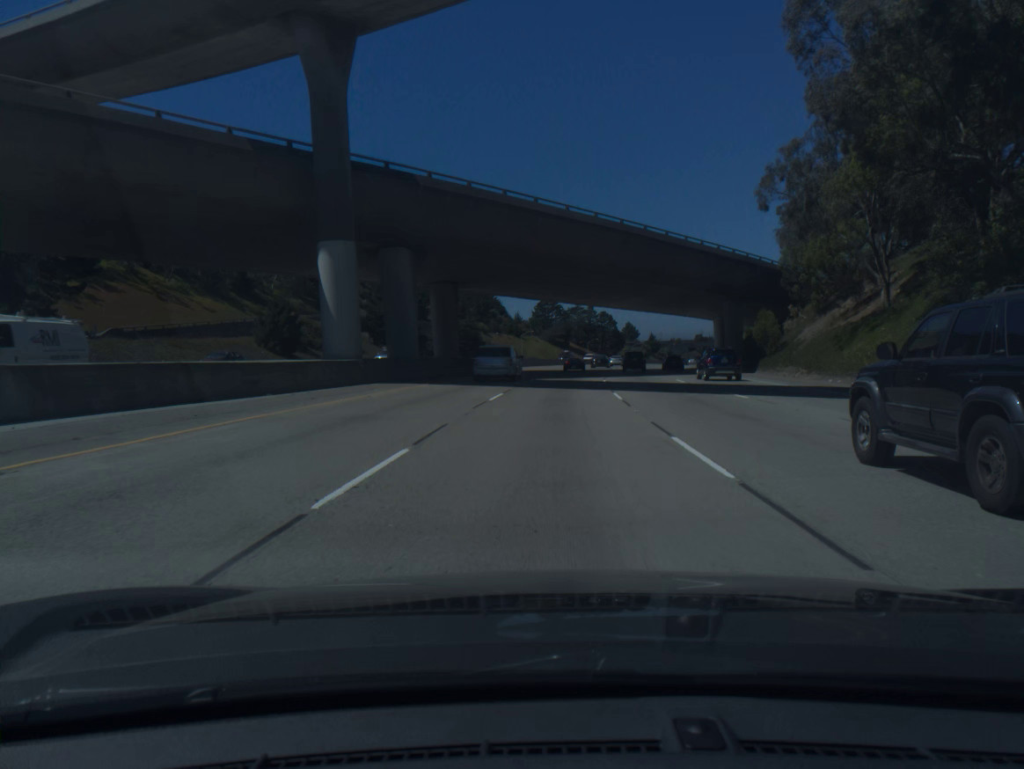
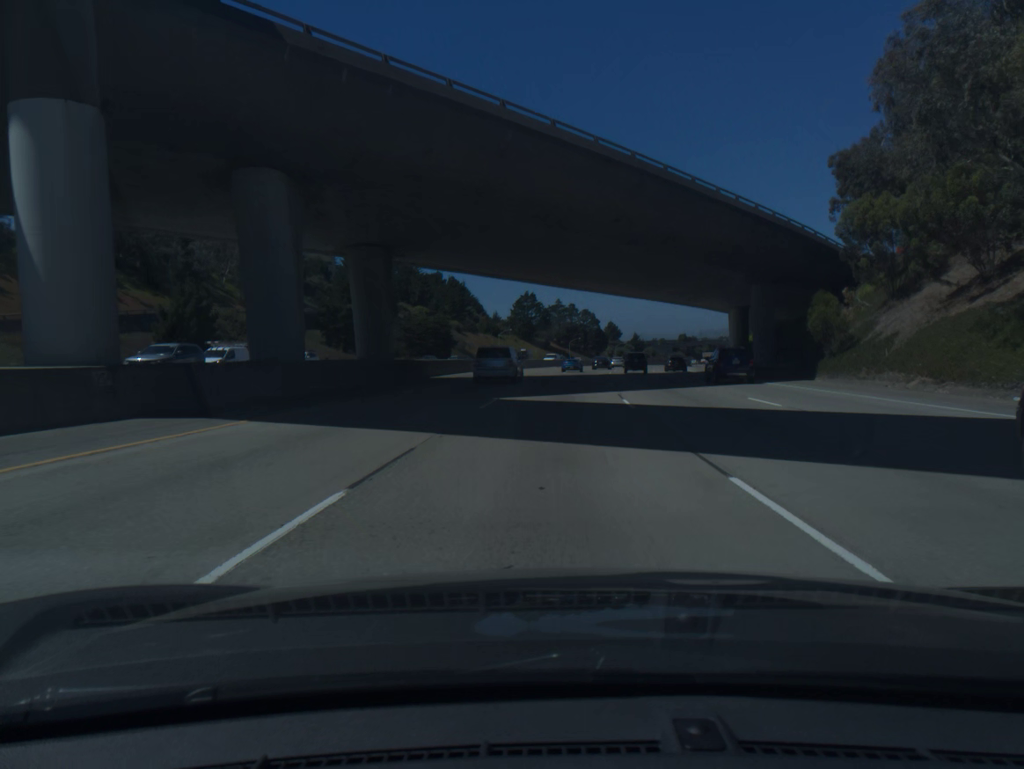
(+0.2, +17.9) m; +1°
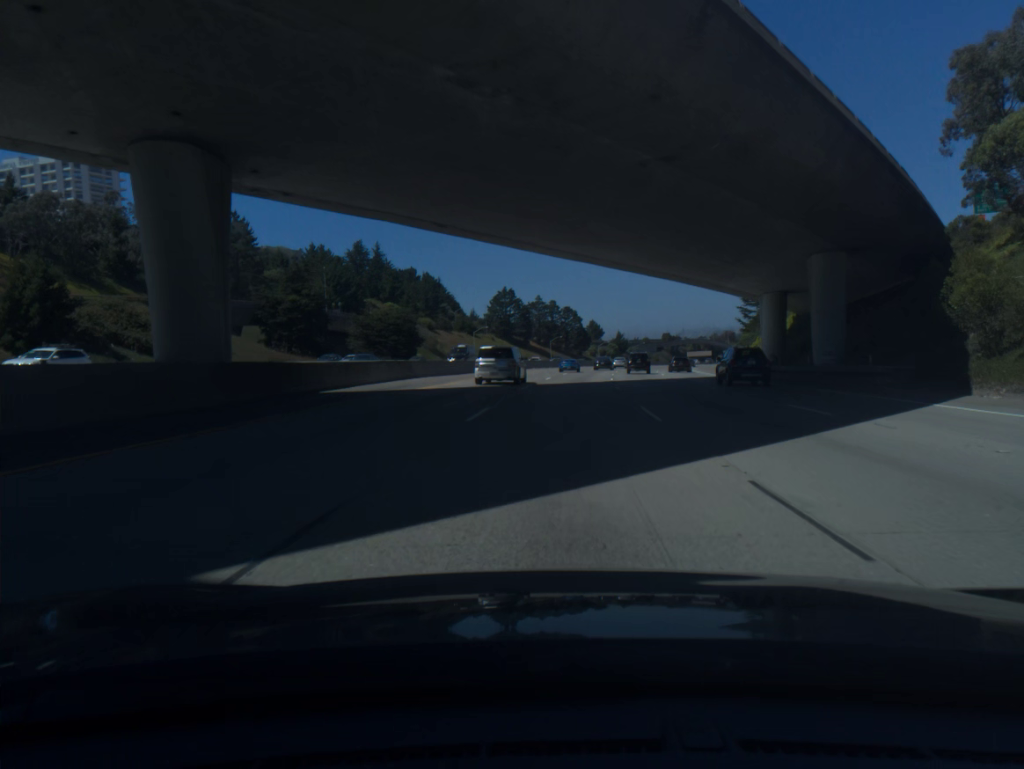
(+0.2, +17.9) m; +1°
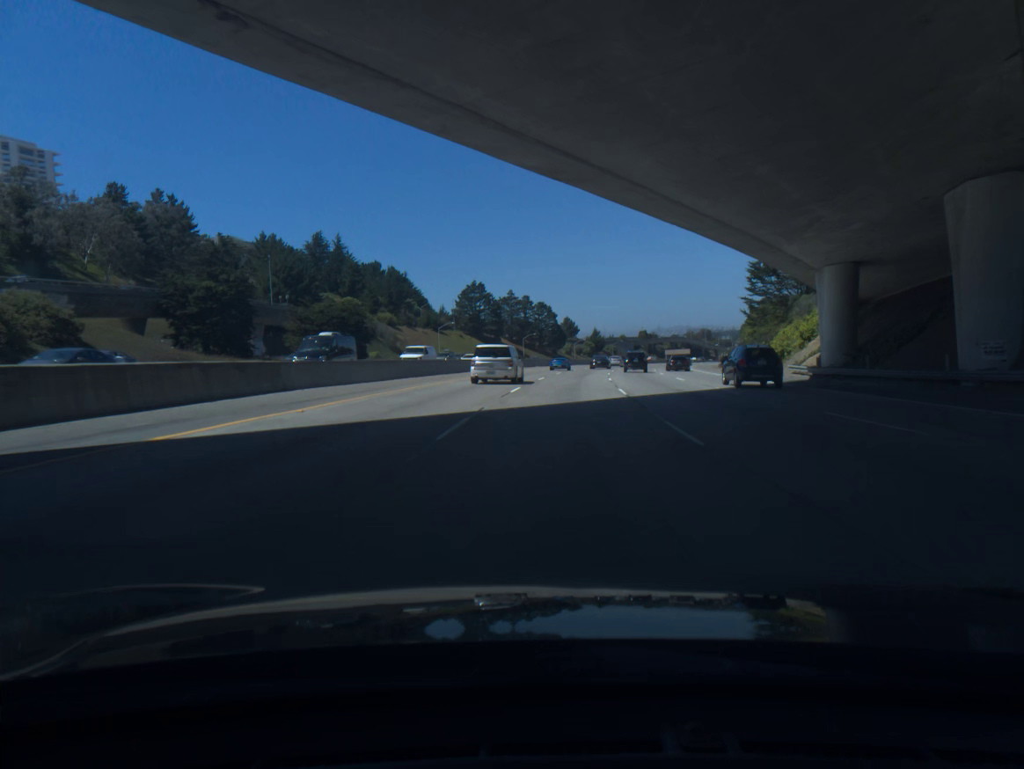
(+0.3, +18.0) m; +2°
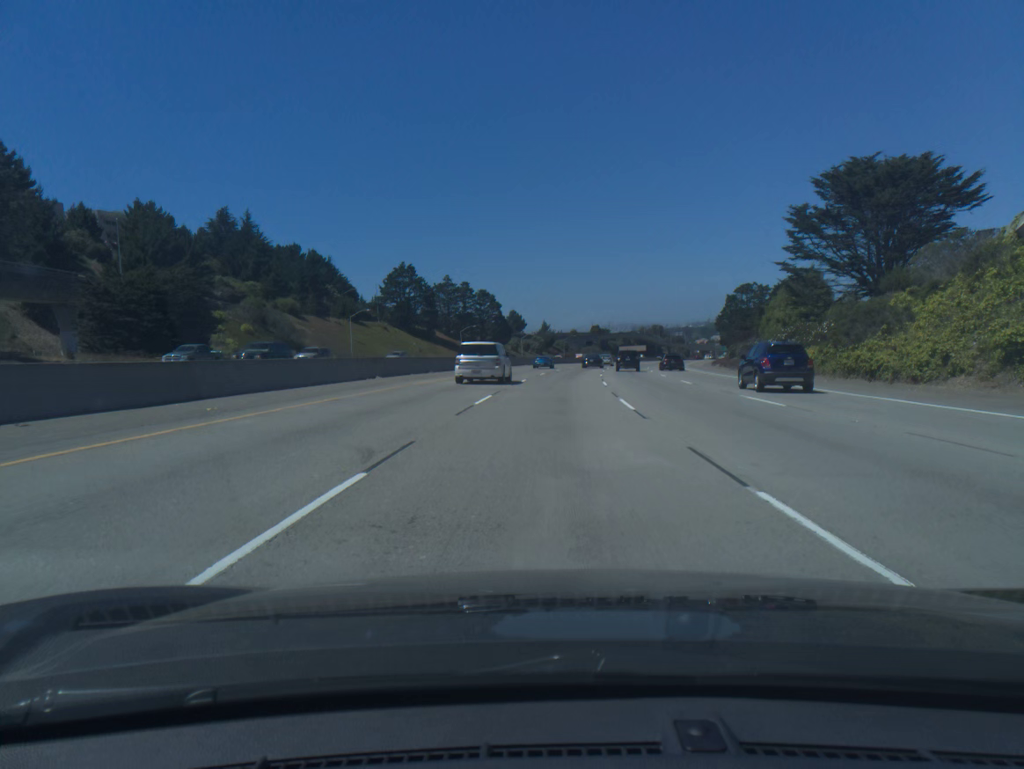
(+1.2, +36.0) m; +4°
